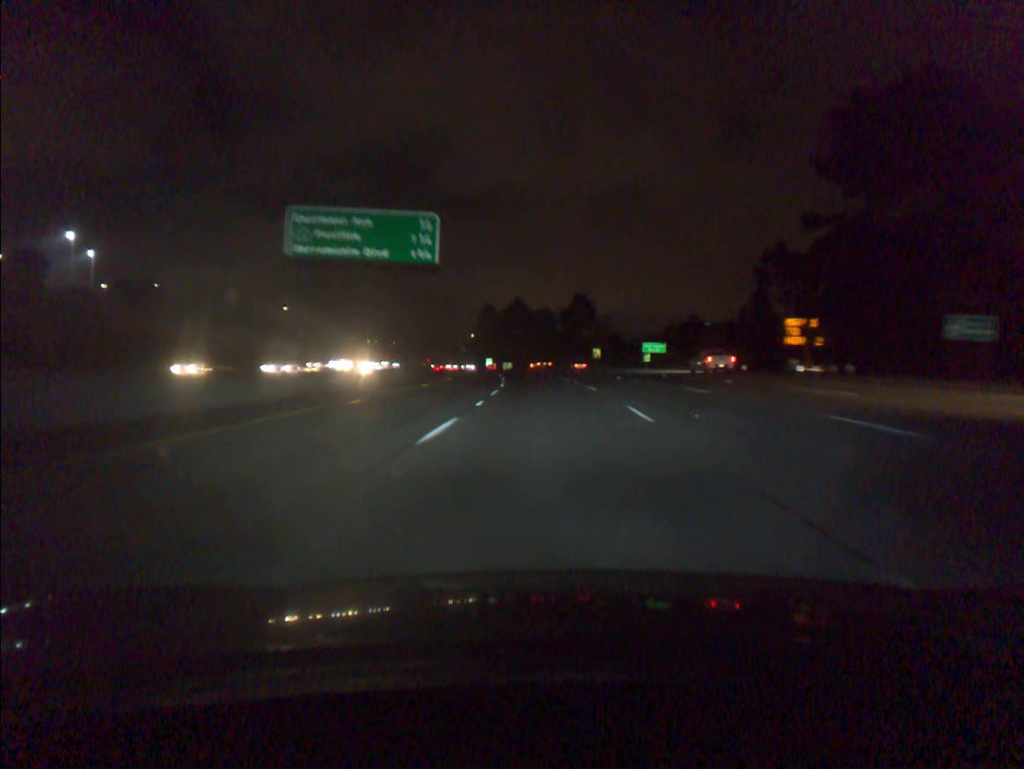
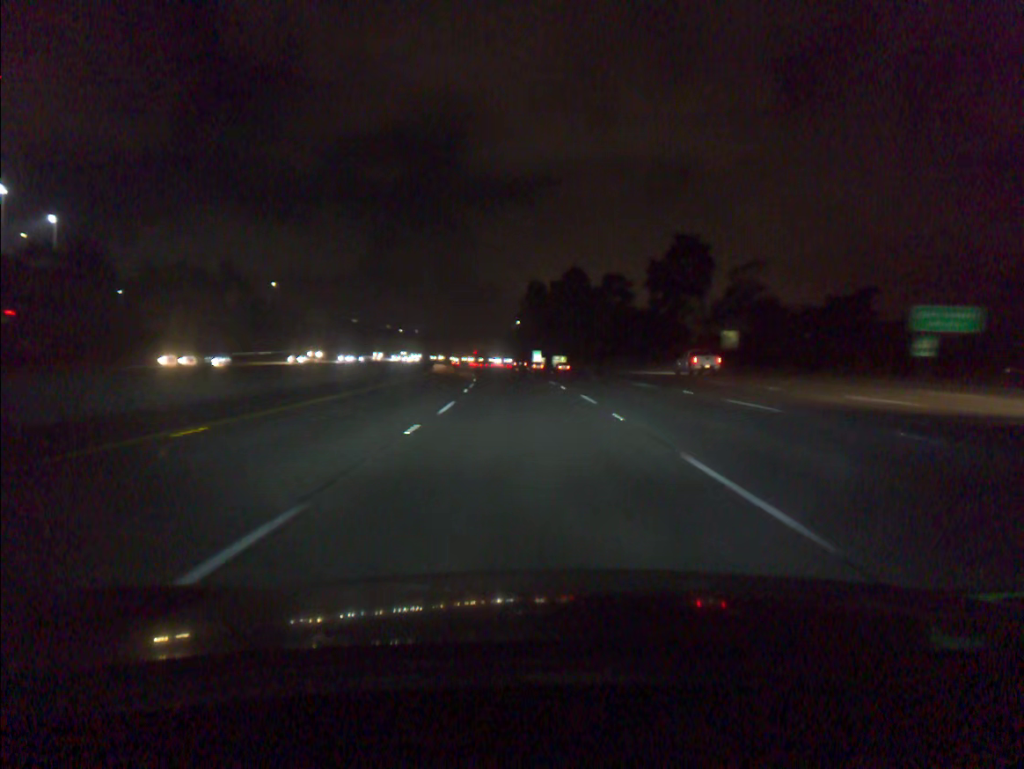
(-1.3, +67.7) m; -4°
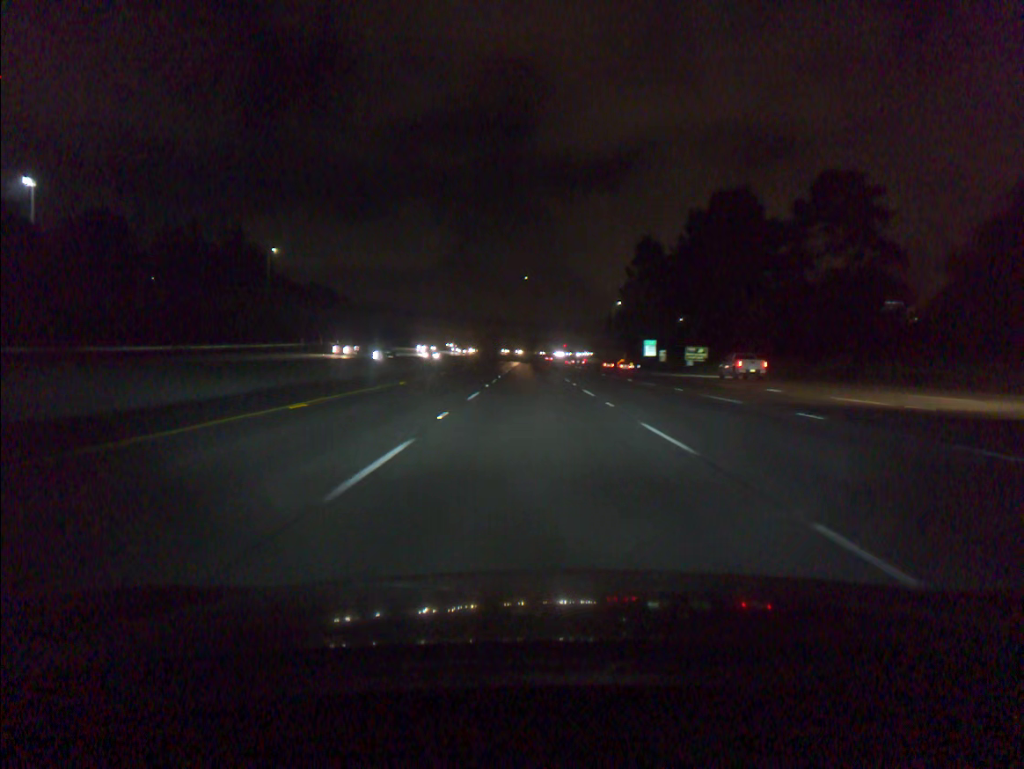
(-4.1, +68.2) m; -7°
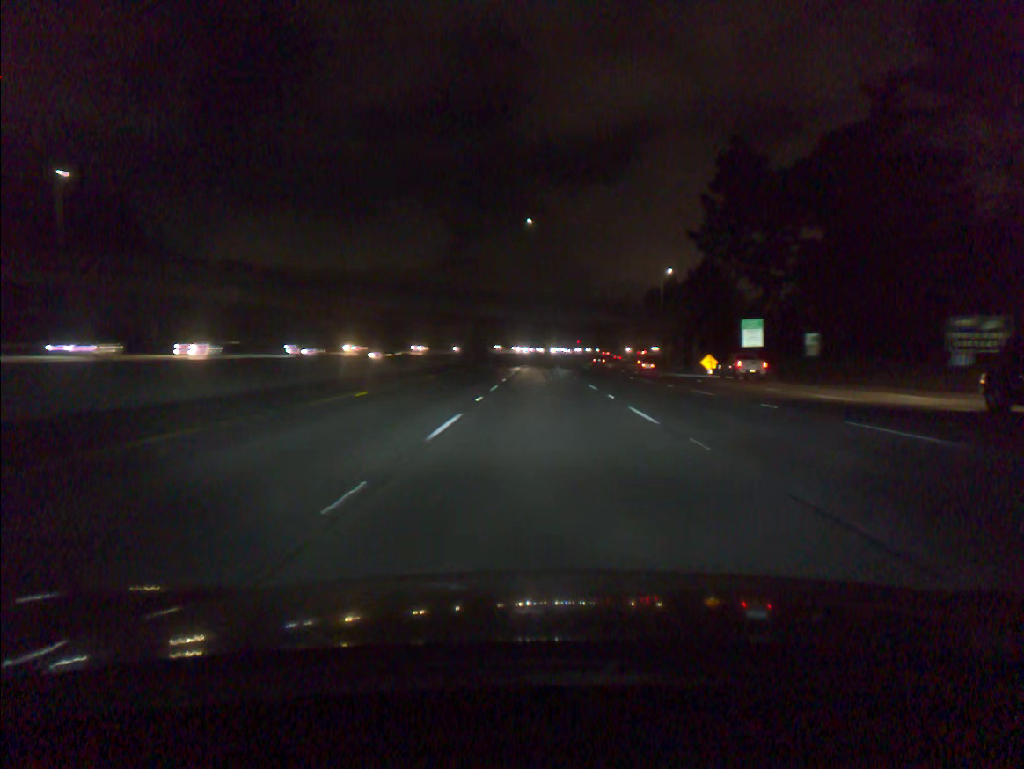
(-1.0, +68.5) m; -1°
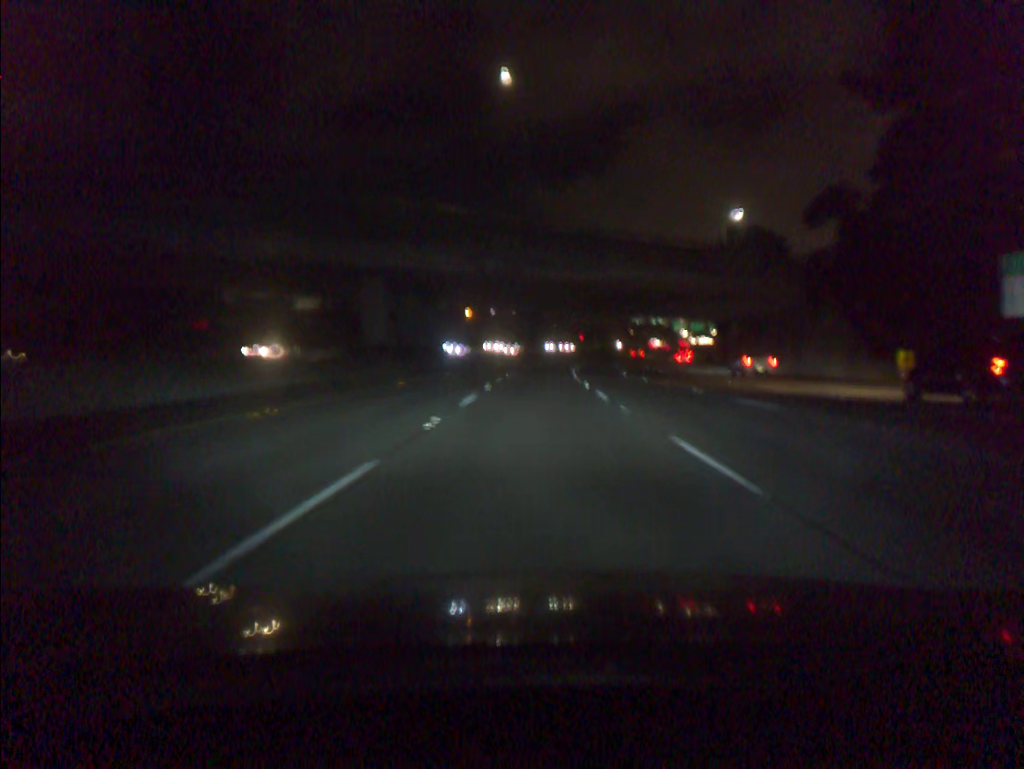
(+0.2, +51.1) m; 0°
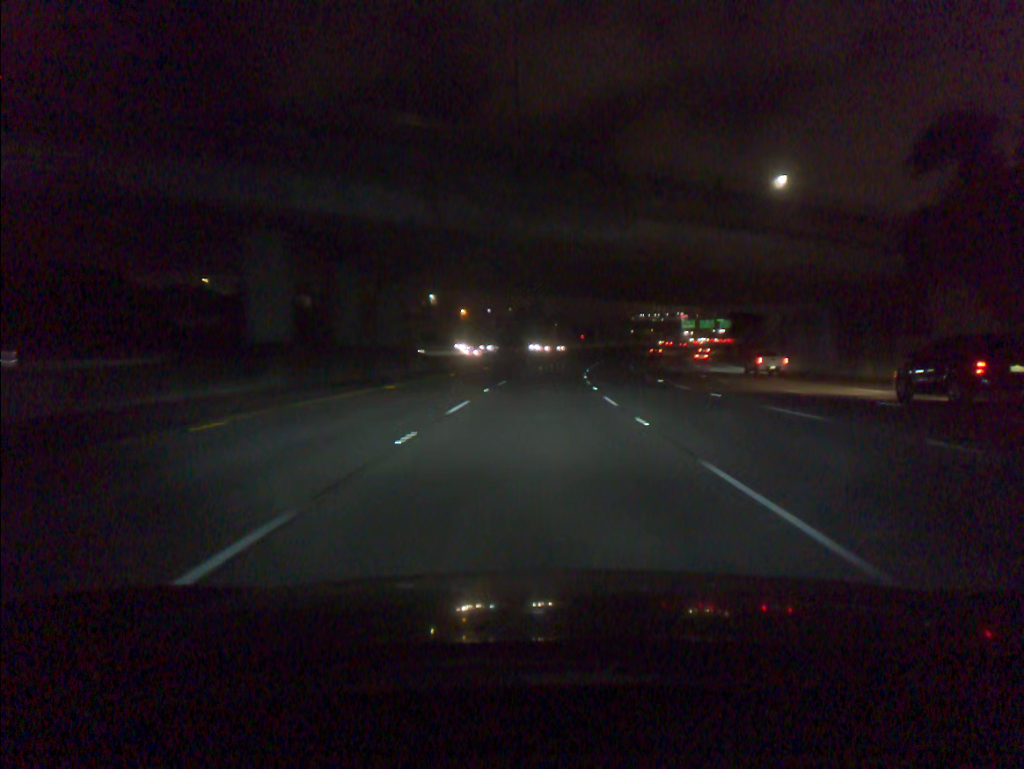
(0.0, +17.0) m; 0°
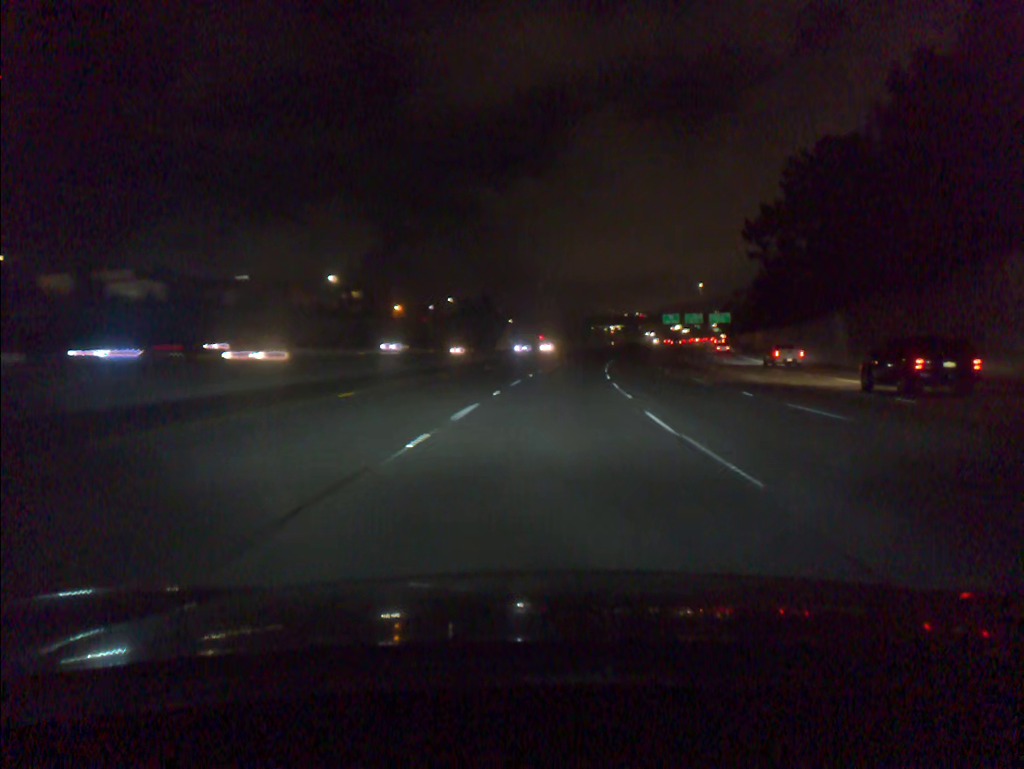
(+1.0, +50.9) m; +3°
